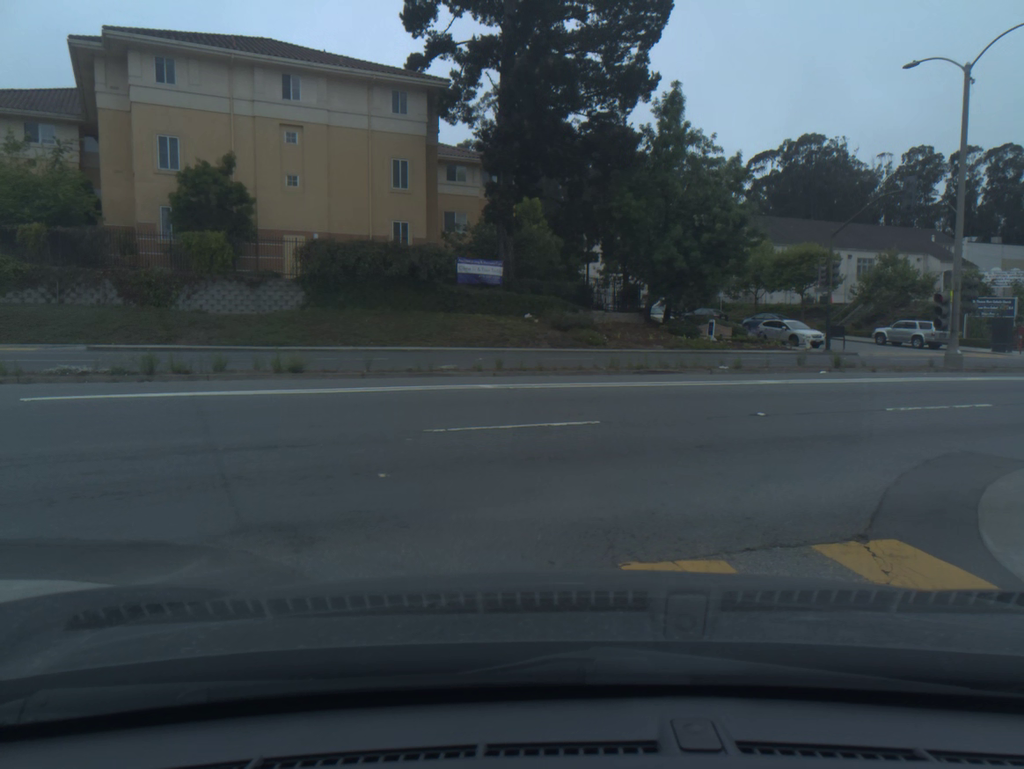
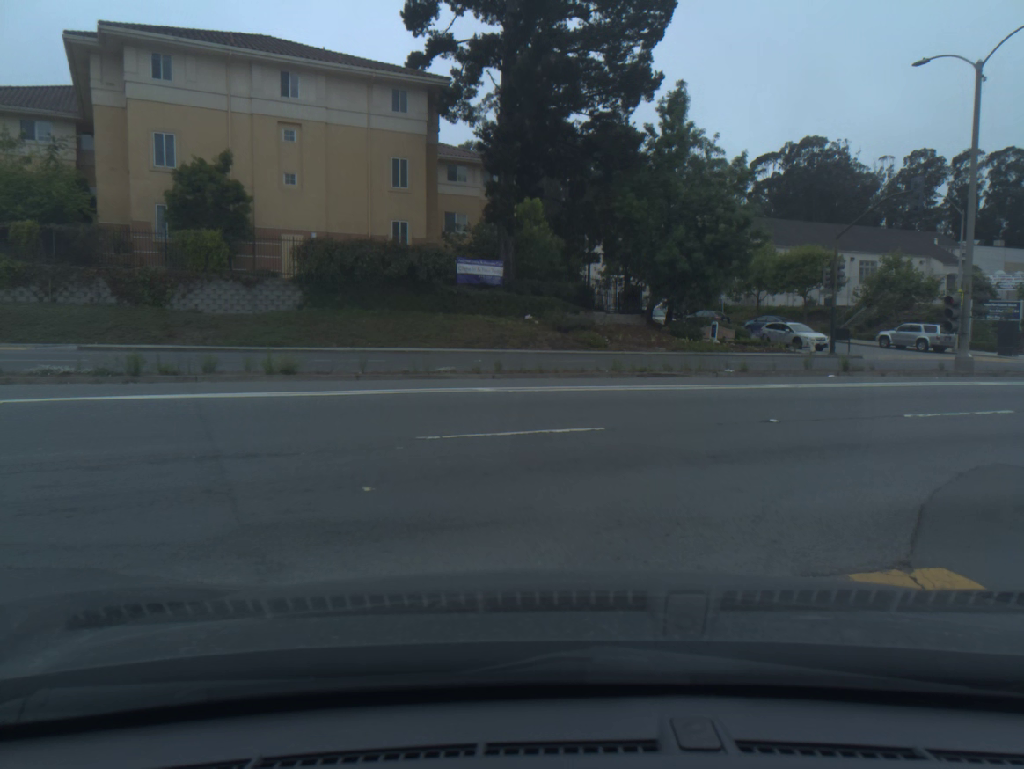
(0.0, +0.6) m; 0°
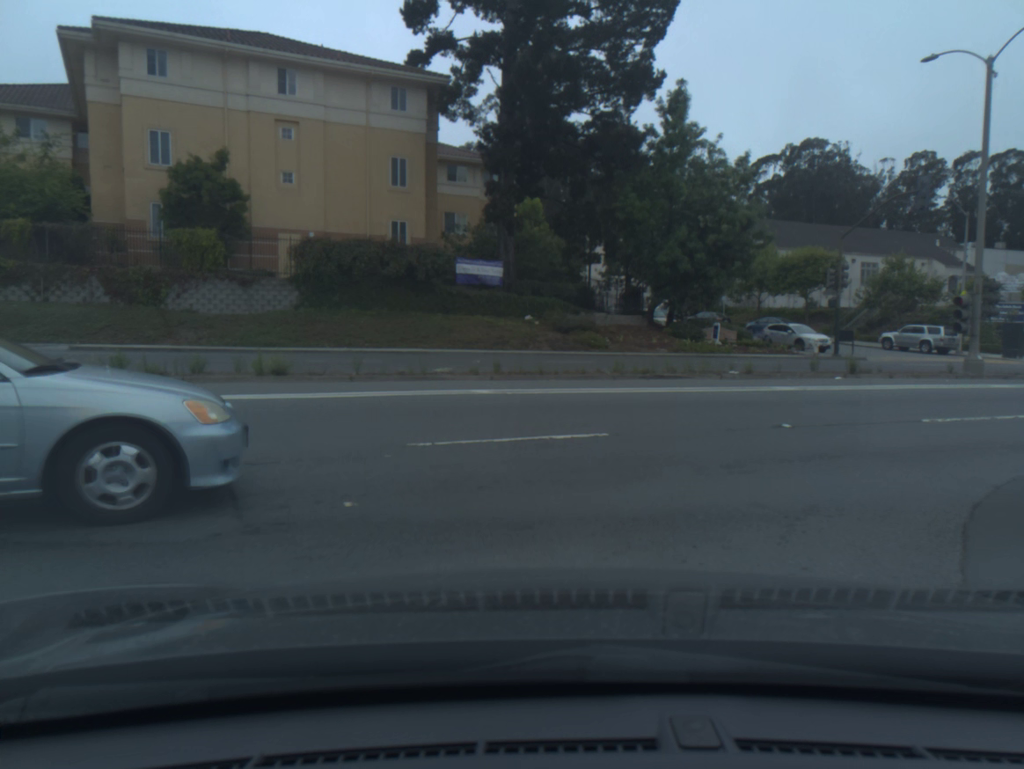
(0.0, +0.6) m; 0°
